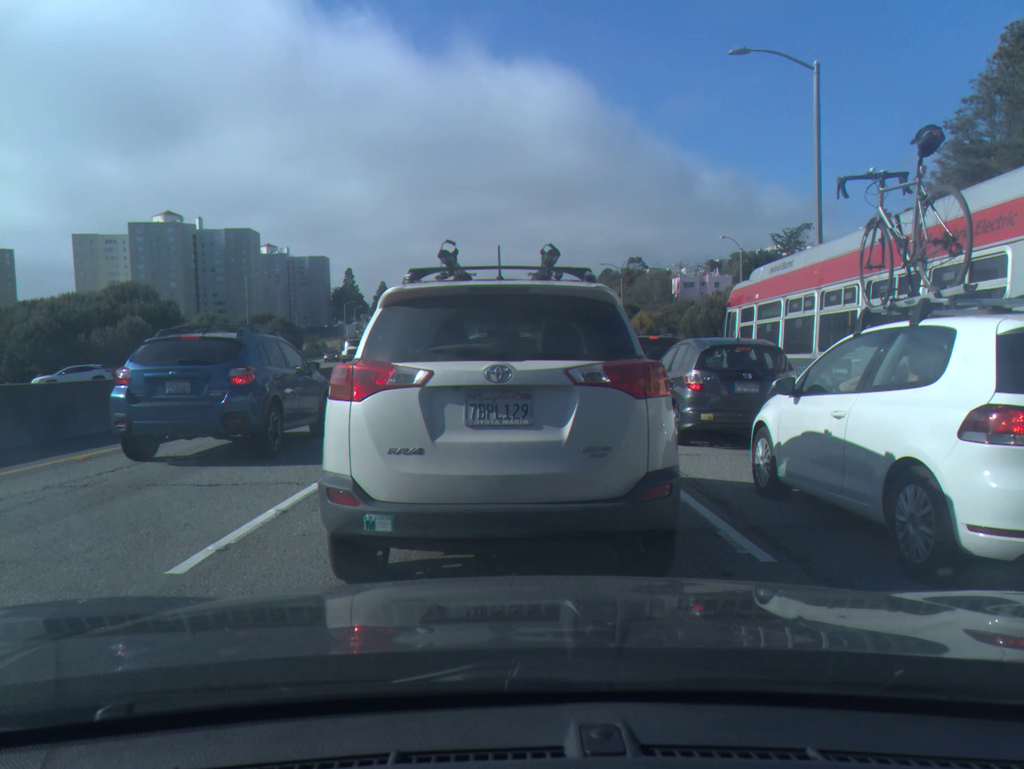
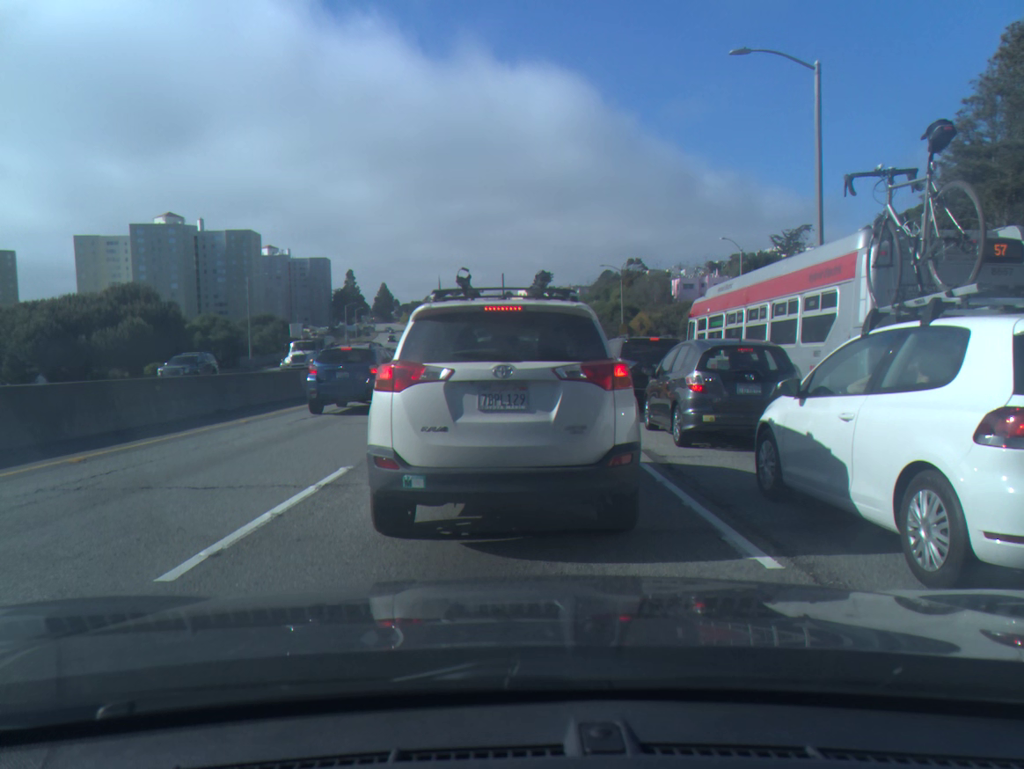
(0.0, +0.1) m; 0°
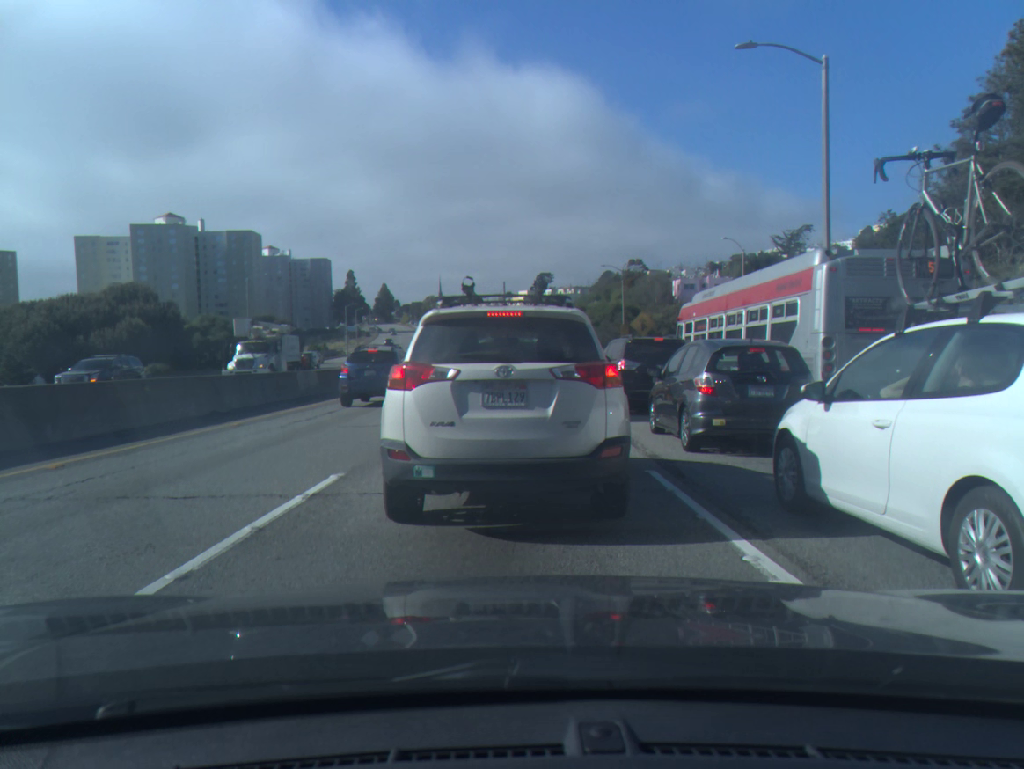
(0.0, +0.5) m; 0°
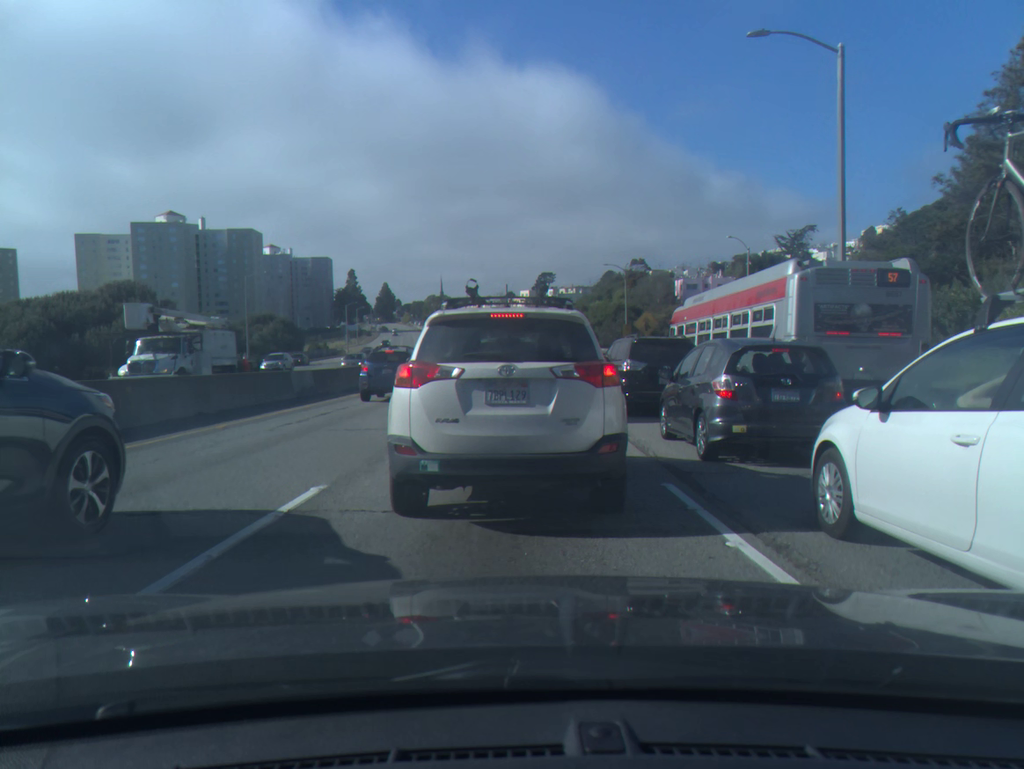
(0.0, +0.8) m; 0°
